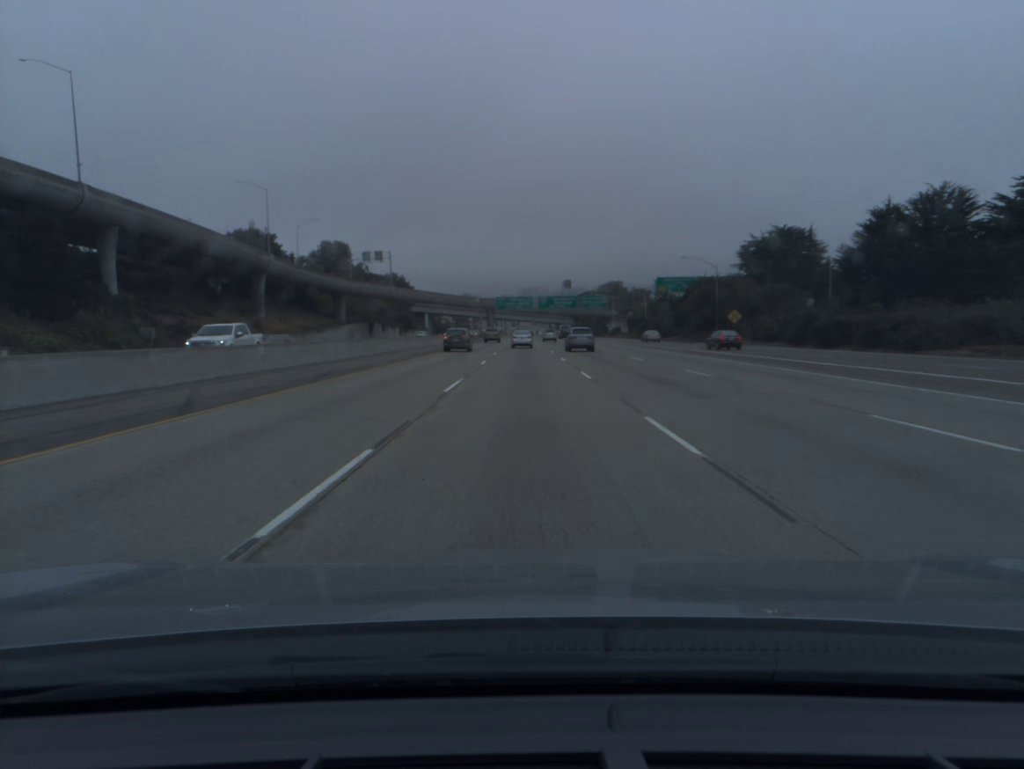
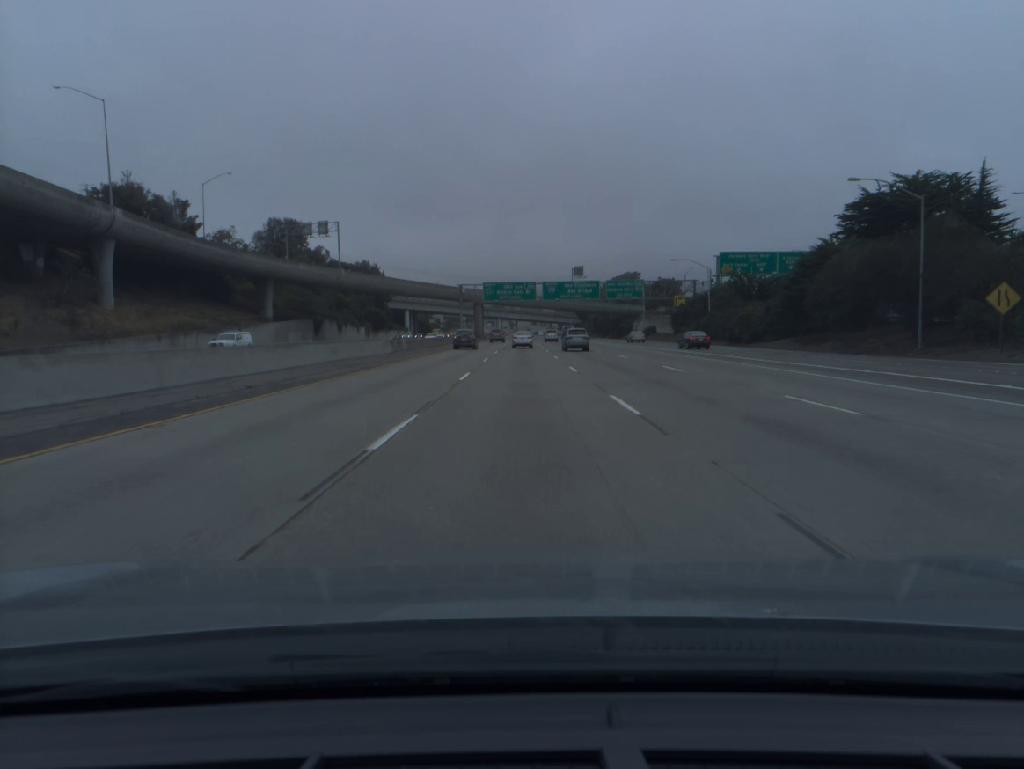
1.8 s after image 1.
(+0.1, +52.3) m; 0°
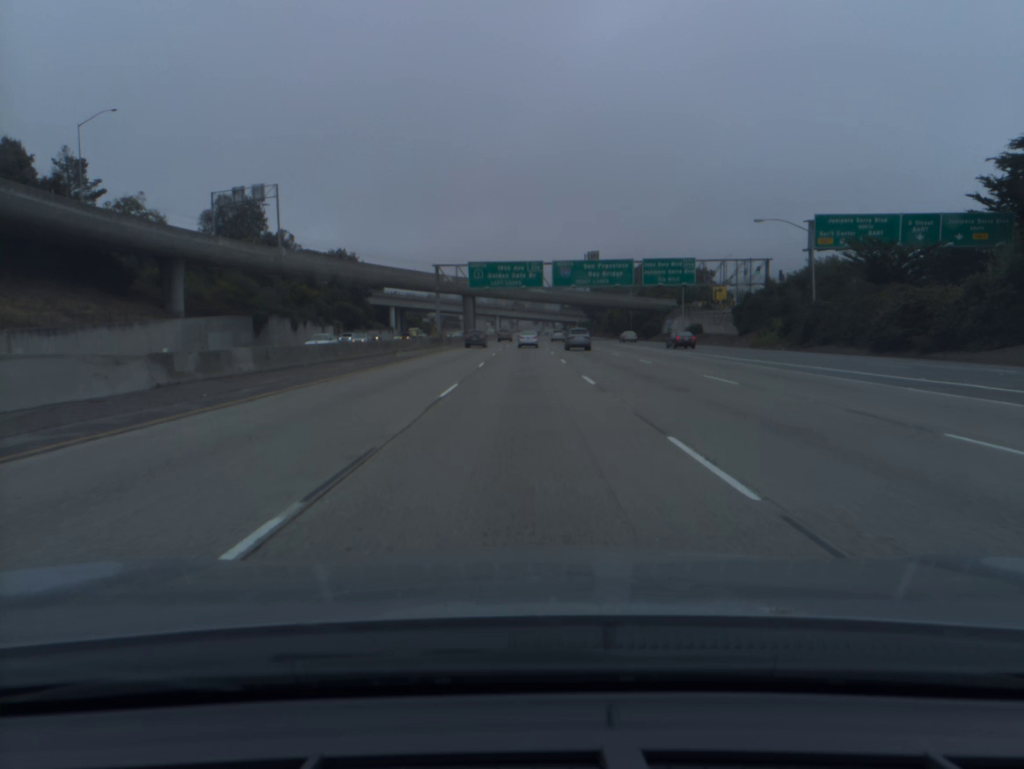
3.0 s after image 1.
(0.0, +35.1) m; 0°
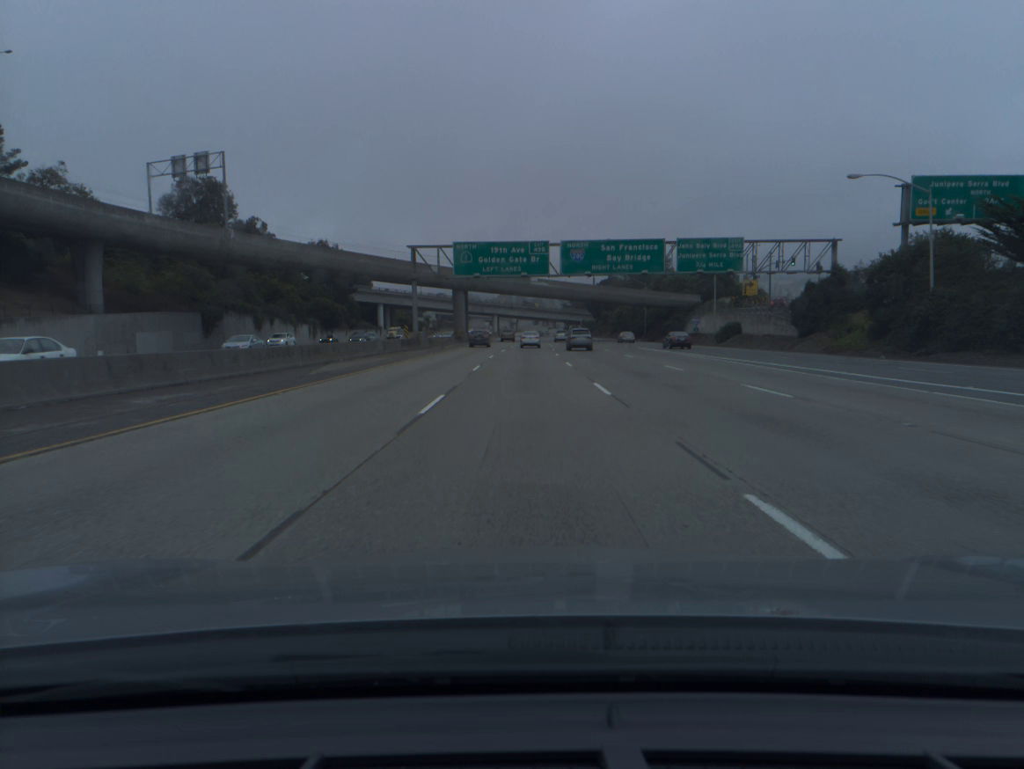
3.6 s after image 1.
(0.0, +17.6) m; 0°
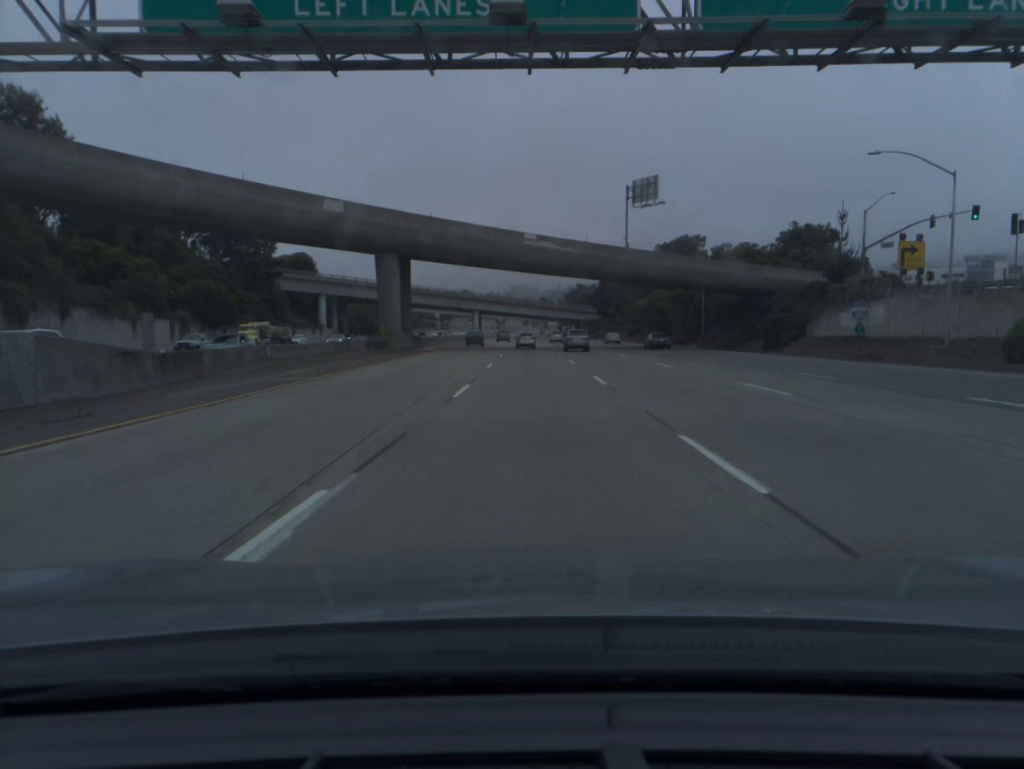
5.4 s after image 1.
(+0.2, +53.2) m; +1°
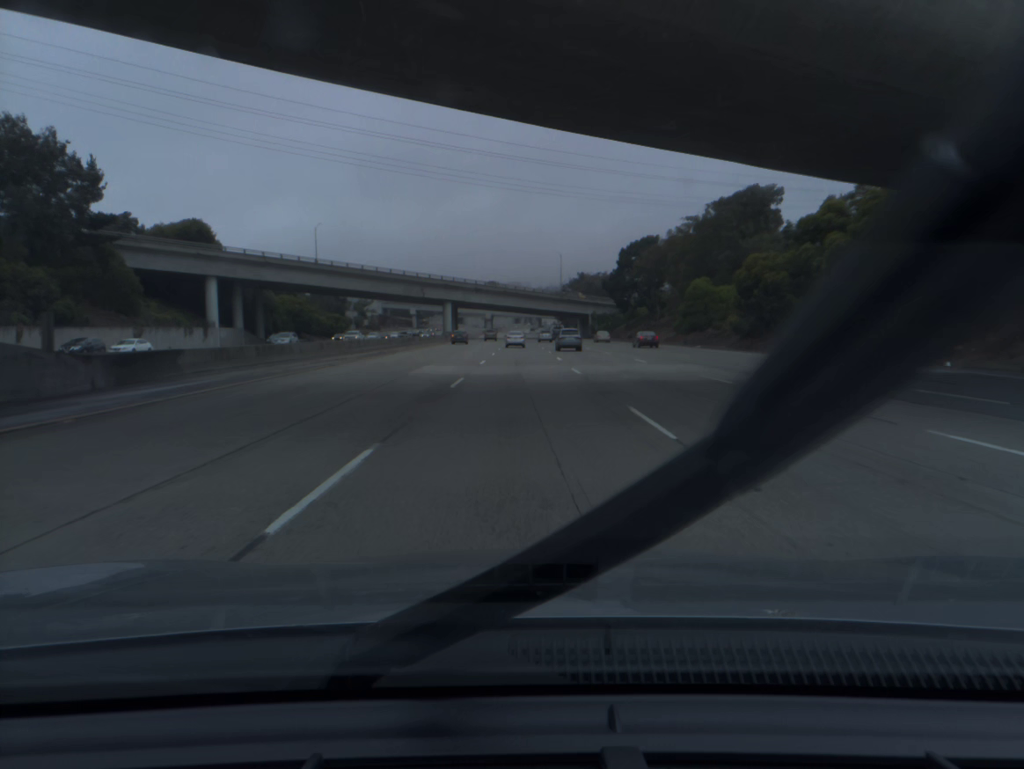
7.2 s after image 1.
(+0.6, +53.9) m; +1°
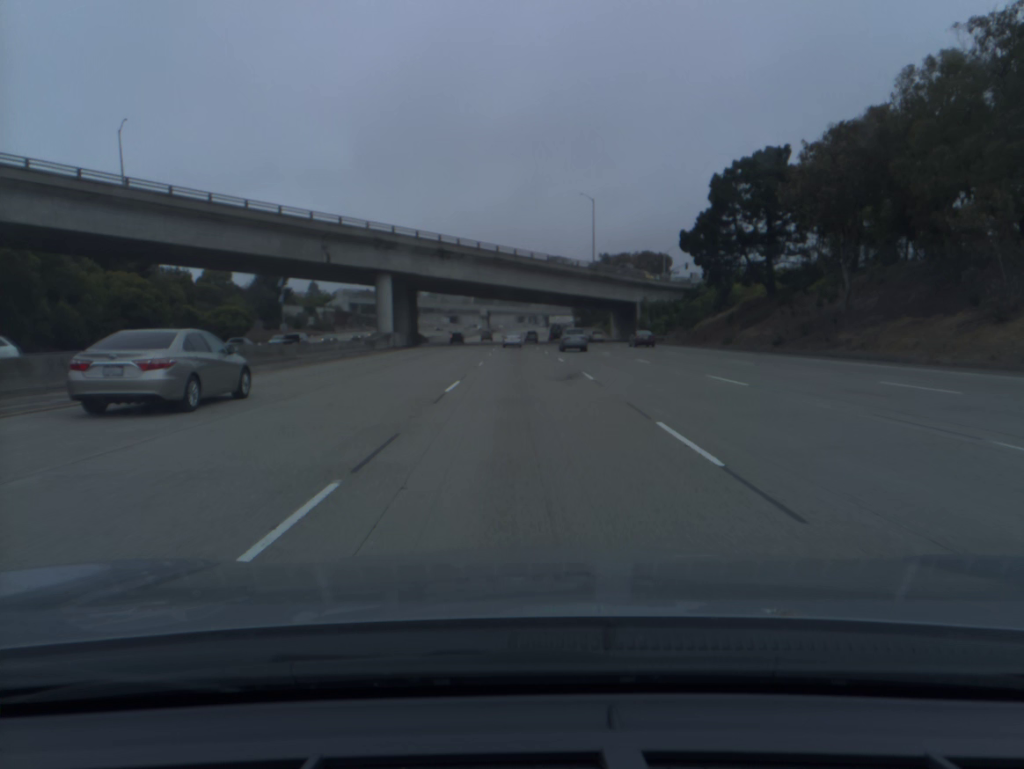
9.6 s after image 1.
(-0.3, +73.0) m; 0°
